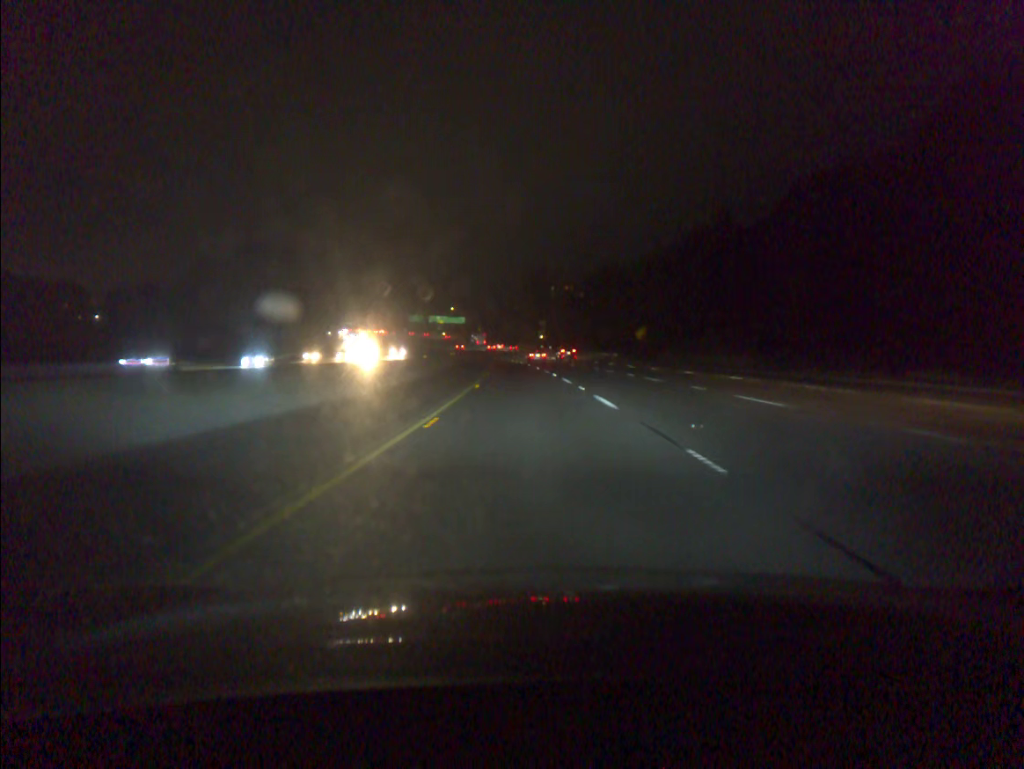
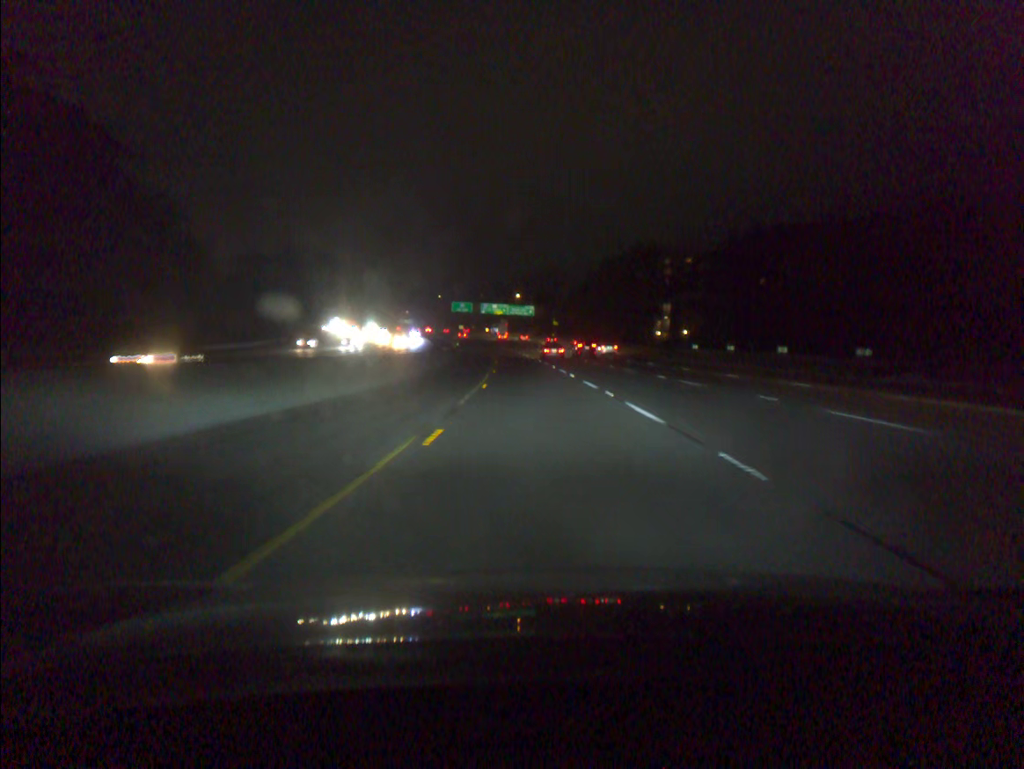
(-6.0, +104.5) m; -6°
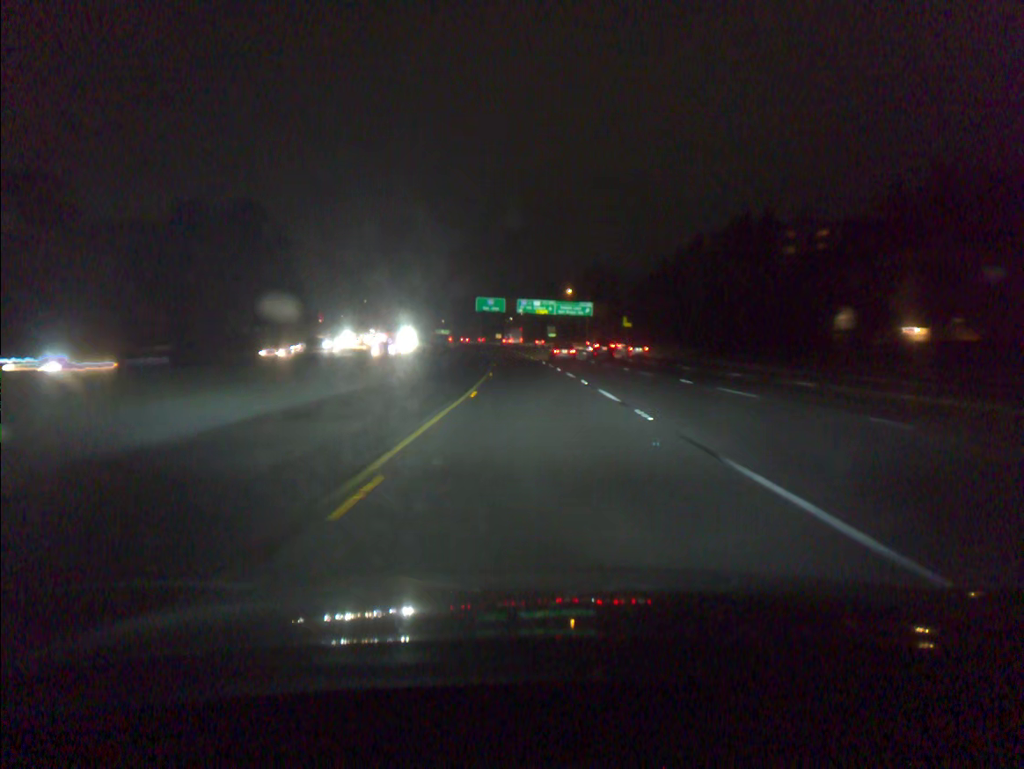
(-1.9, +62.9) m; -4°
